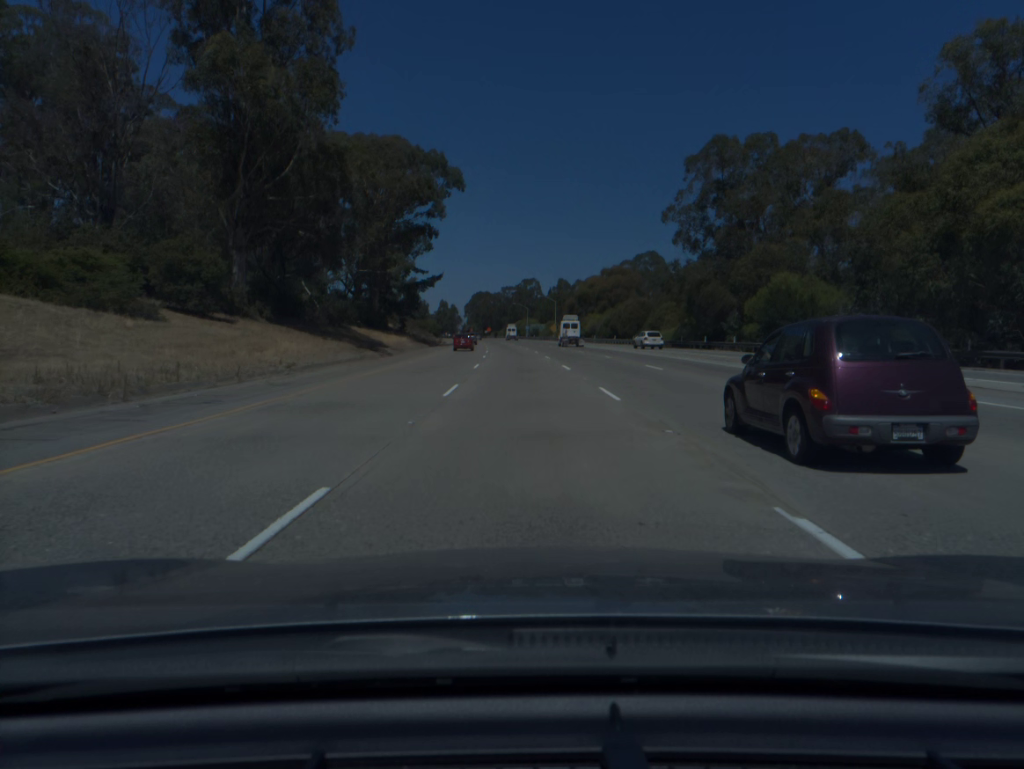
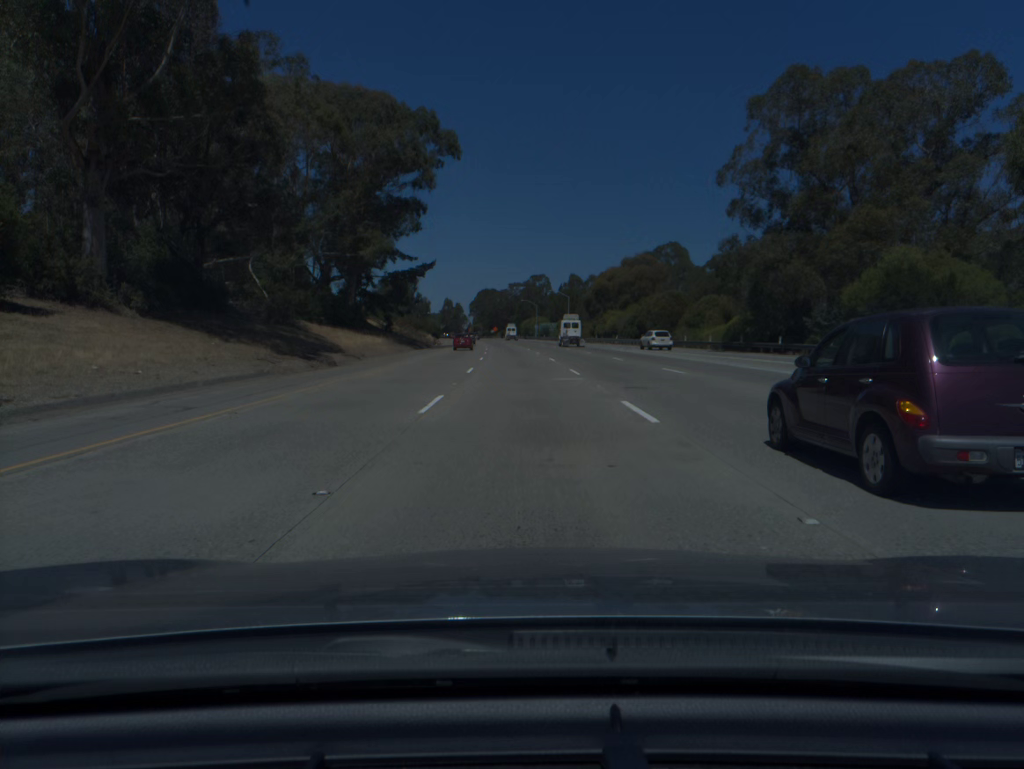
(-0.1, +19.0) m; -1°
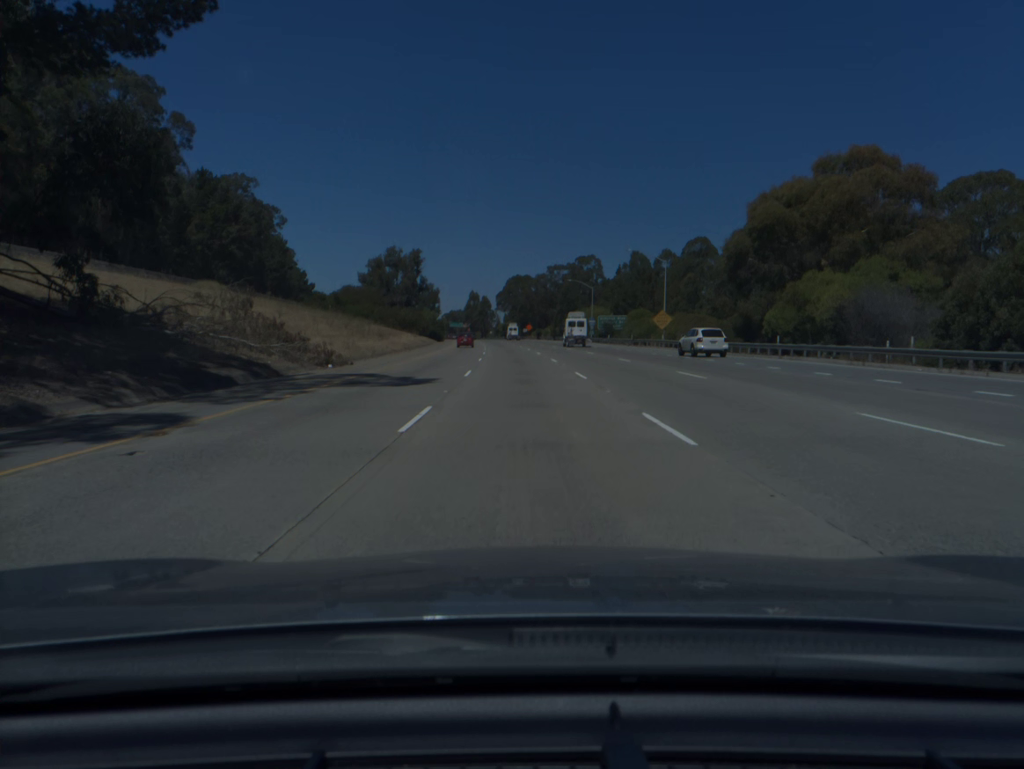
(-1.8, +75.8) m; -3°
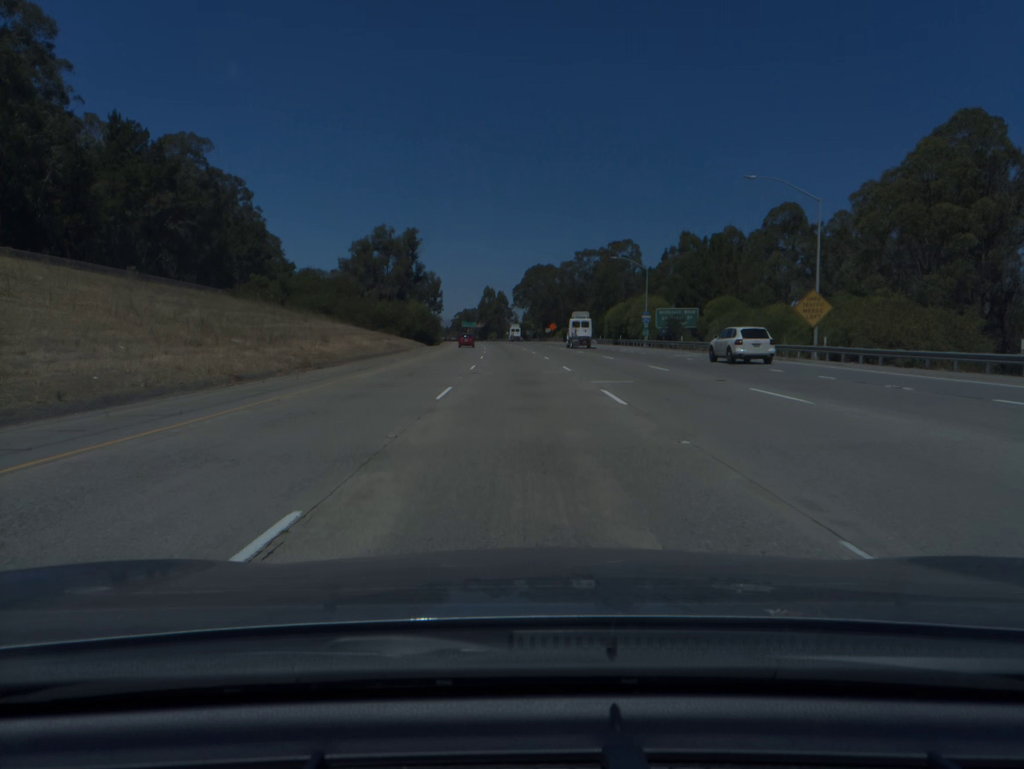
(-0.5, +37.8) m; -2°
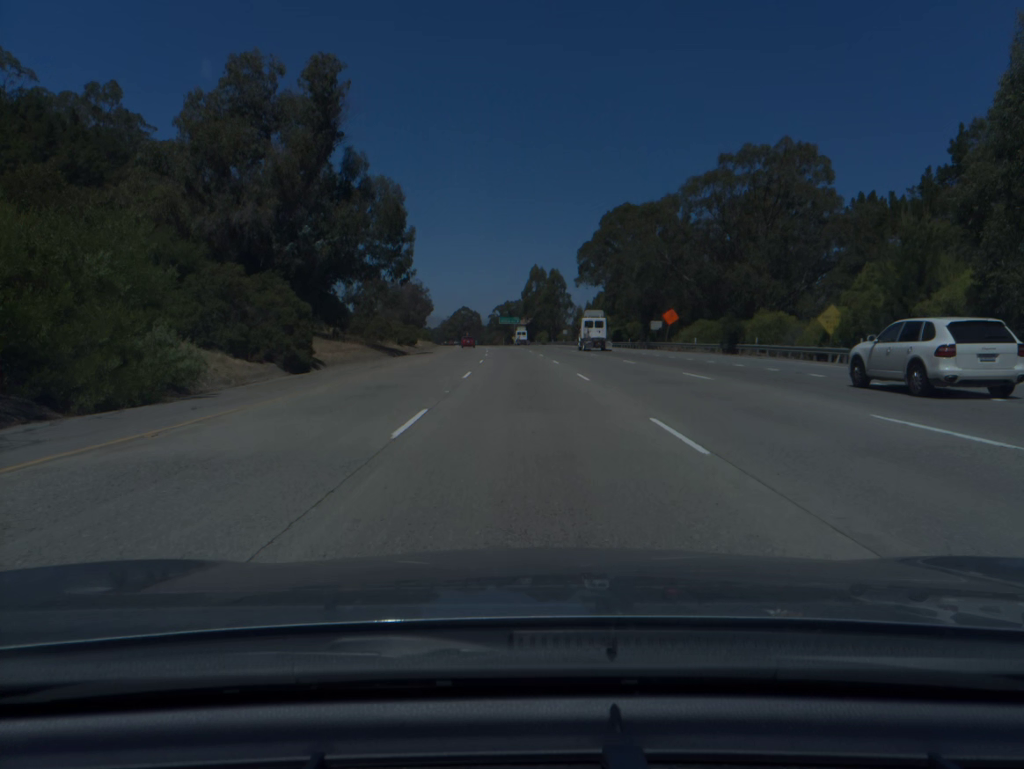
(-2.9, +94.2) m; -4°
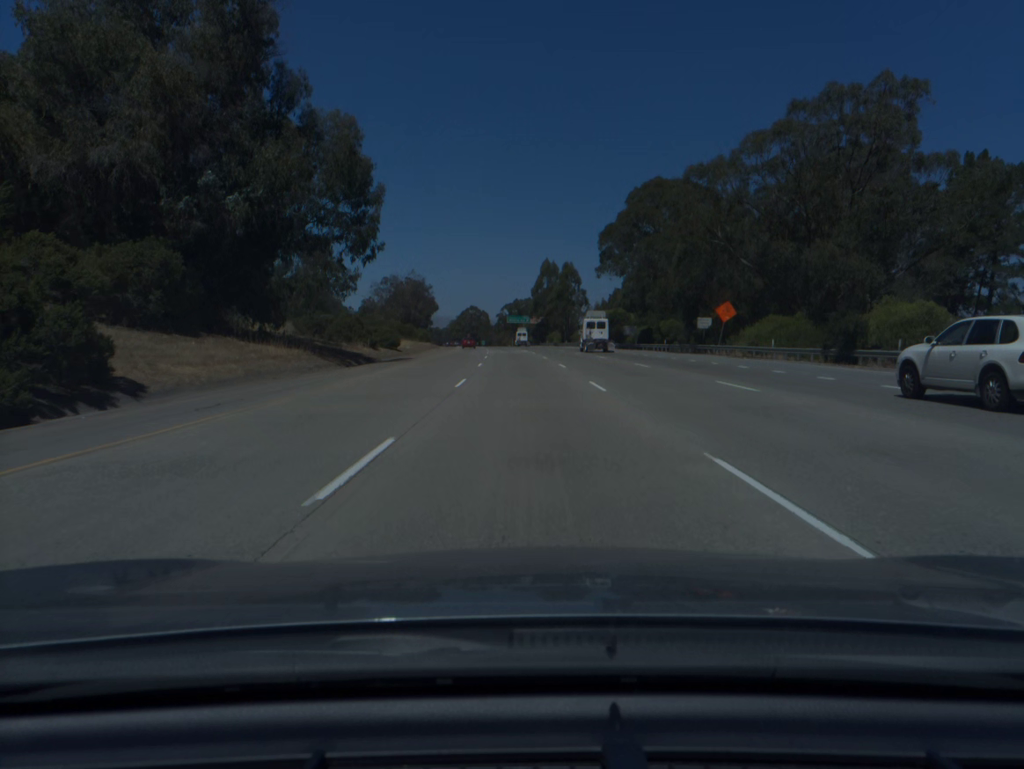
(-0.1, +18.8) m; -1°
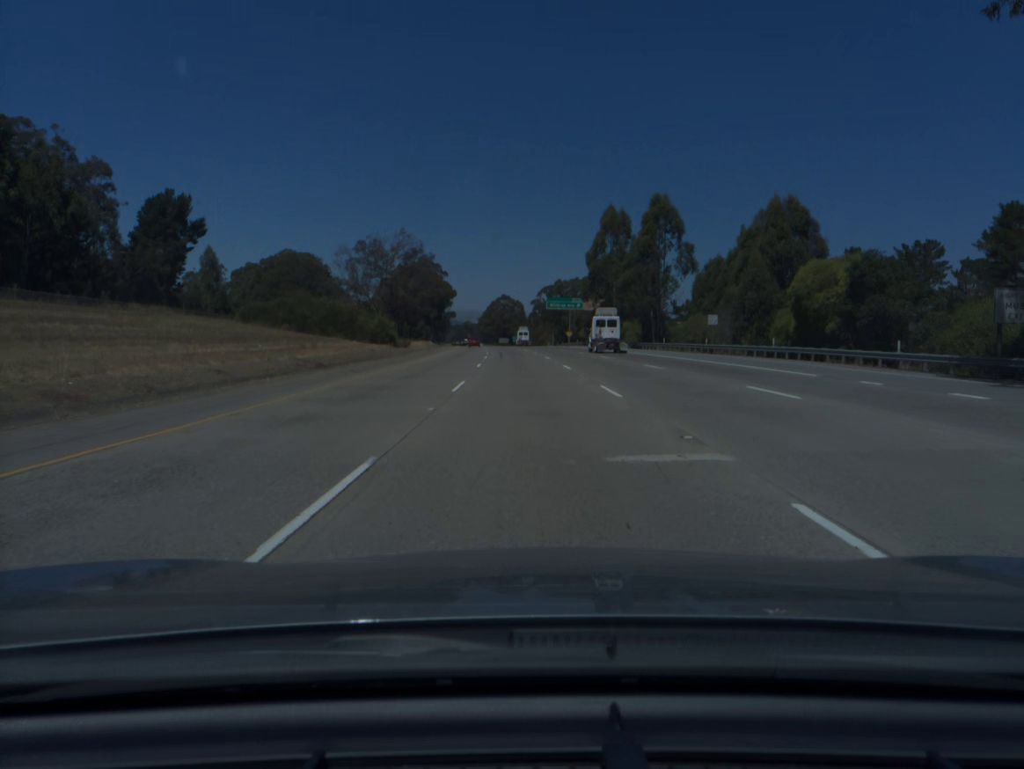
(-1.8, +75.2) m; -3°
